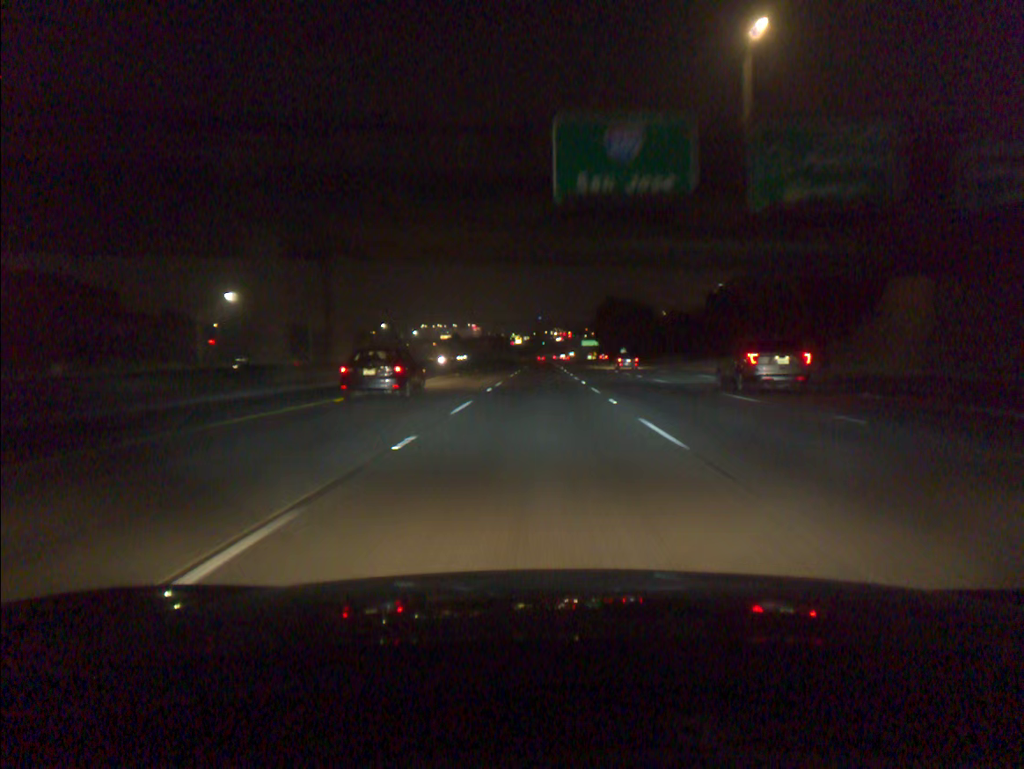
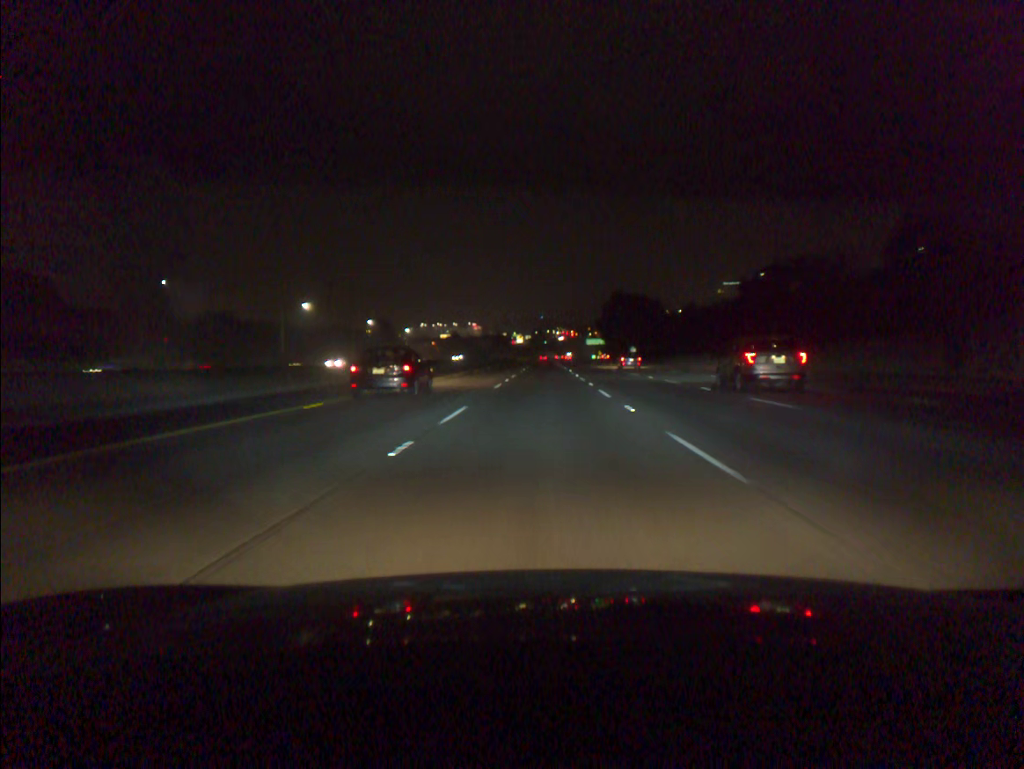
(0.0, +17.4) m; 0°
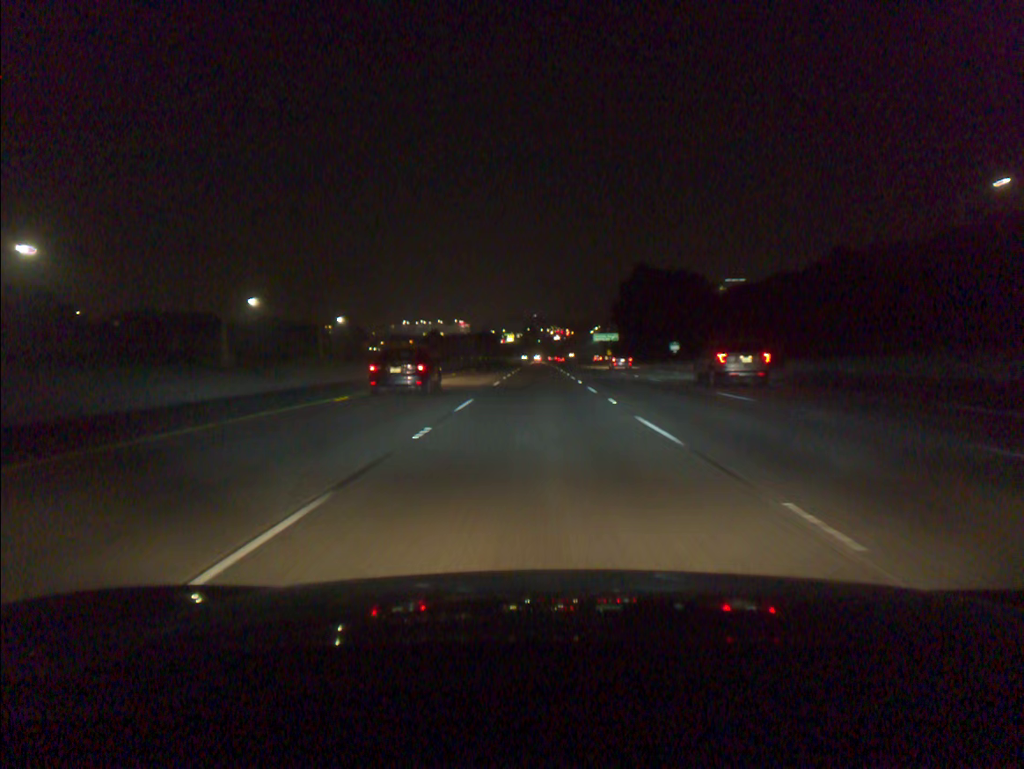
(+0.3, +69.7) m; 0°
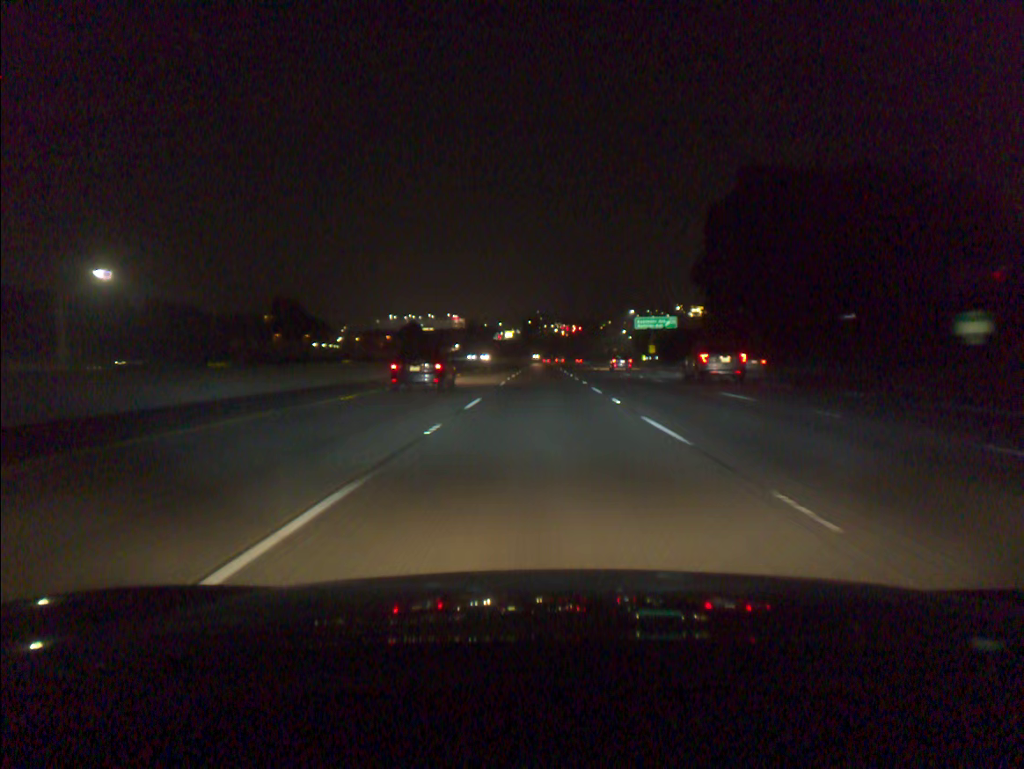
(-0.4, +87.4) m; 0°
